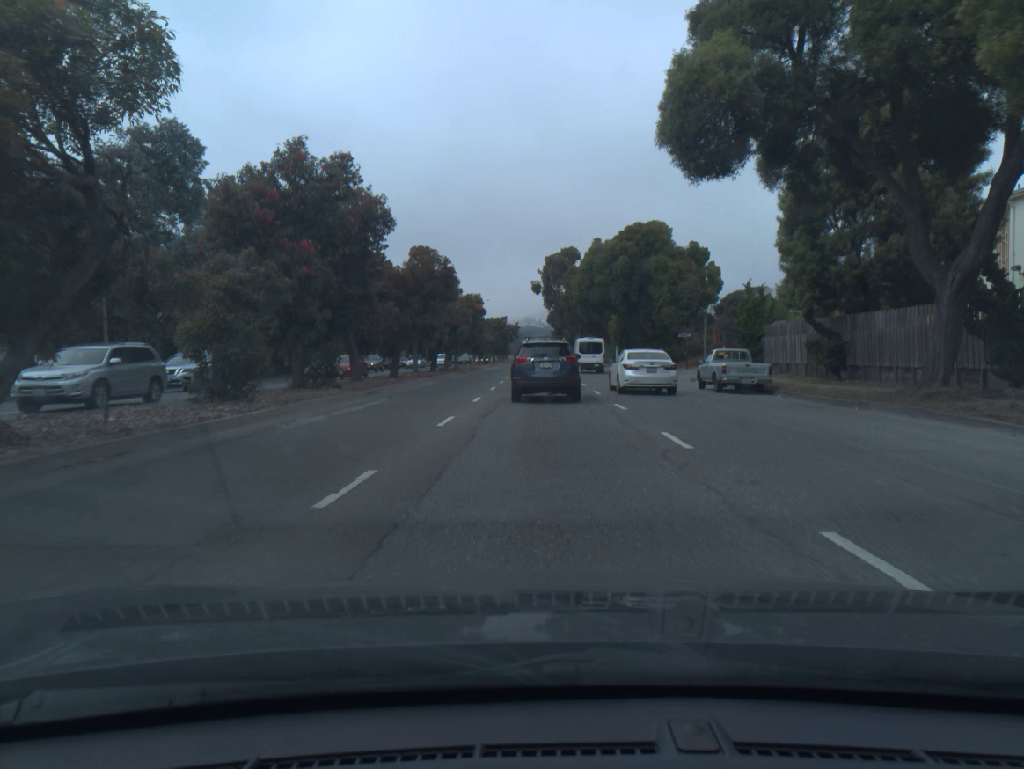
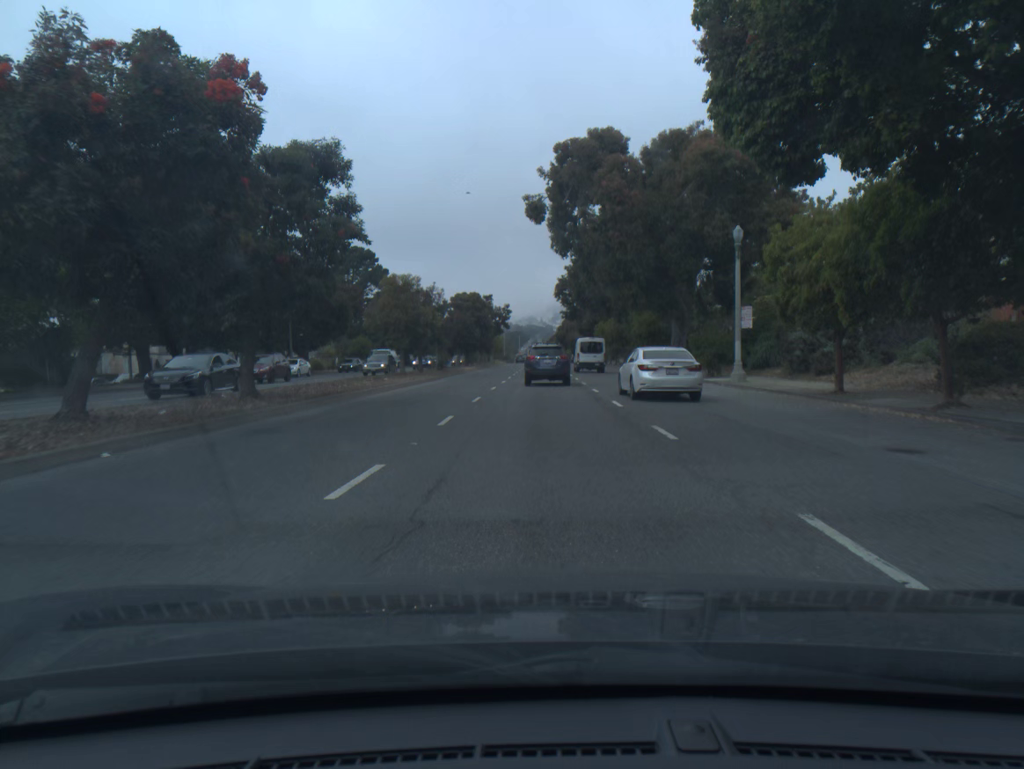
(0.0, +50.9) m; 0°
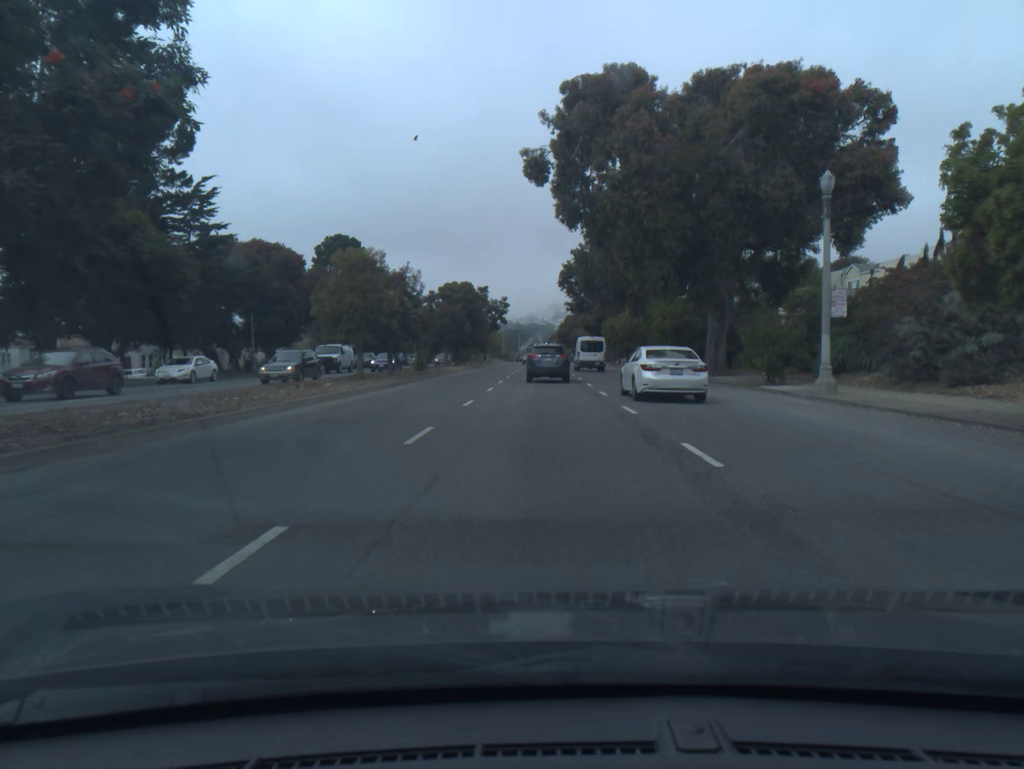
(0.0, +10.2) m; 0°
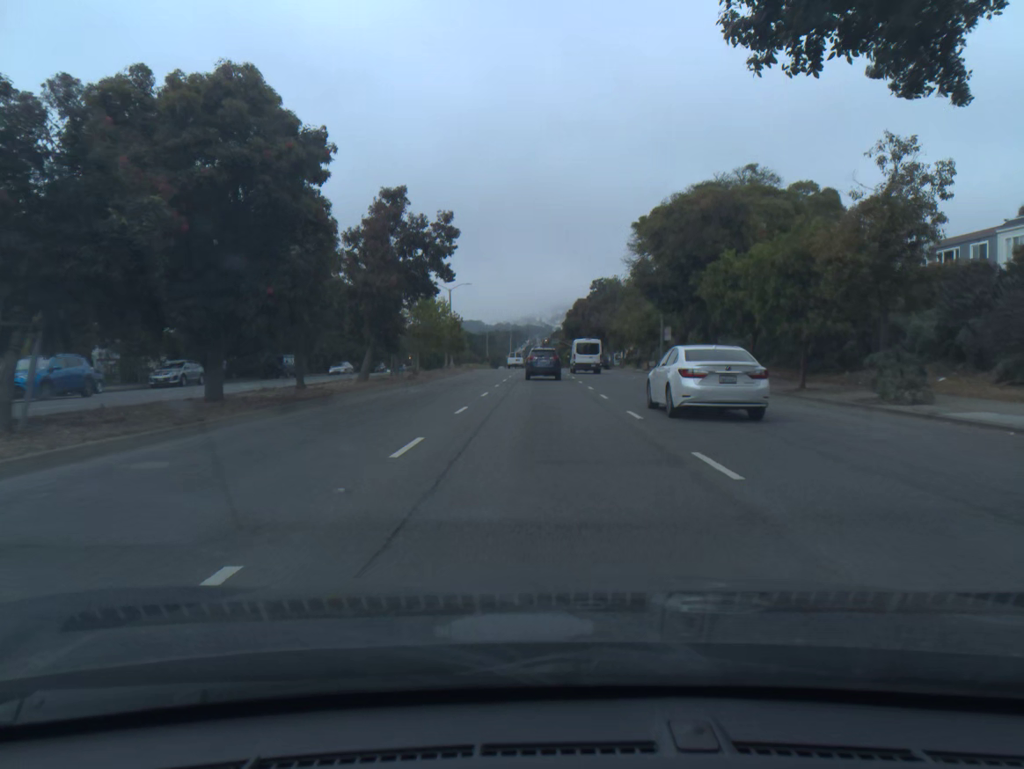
(0.0, +52.2) m; 0°
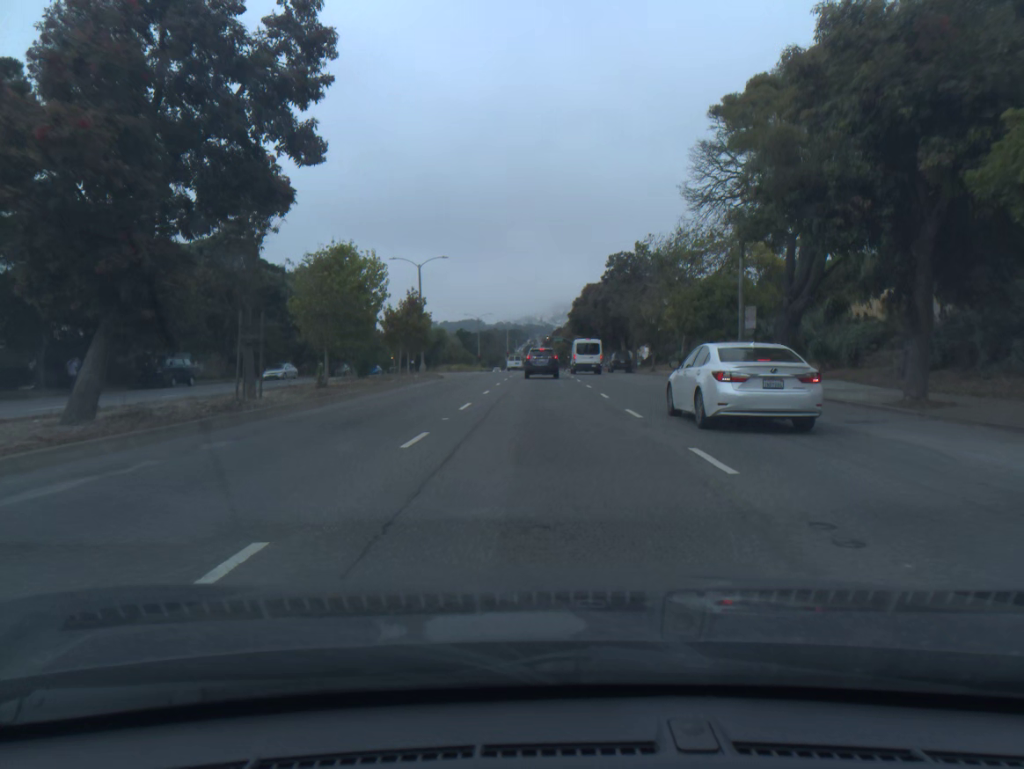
(0.0, +21.0) m; 0°
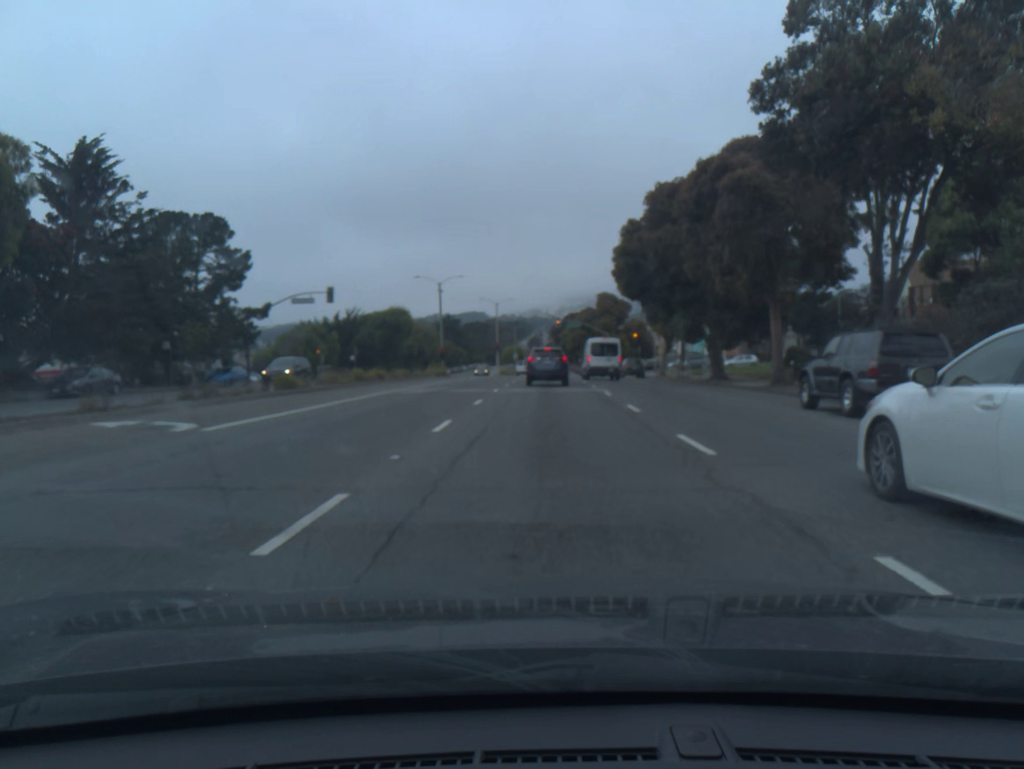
(-0.1, +49.6) m; 0°
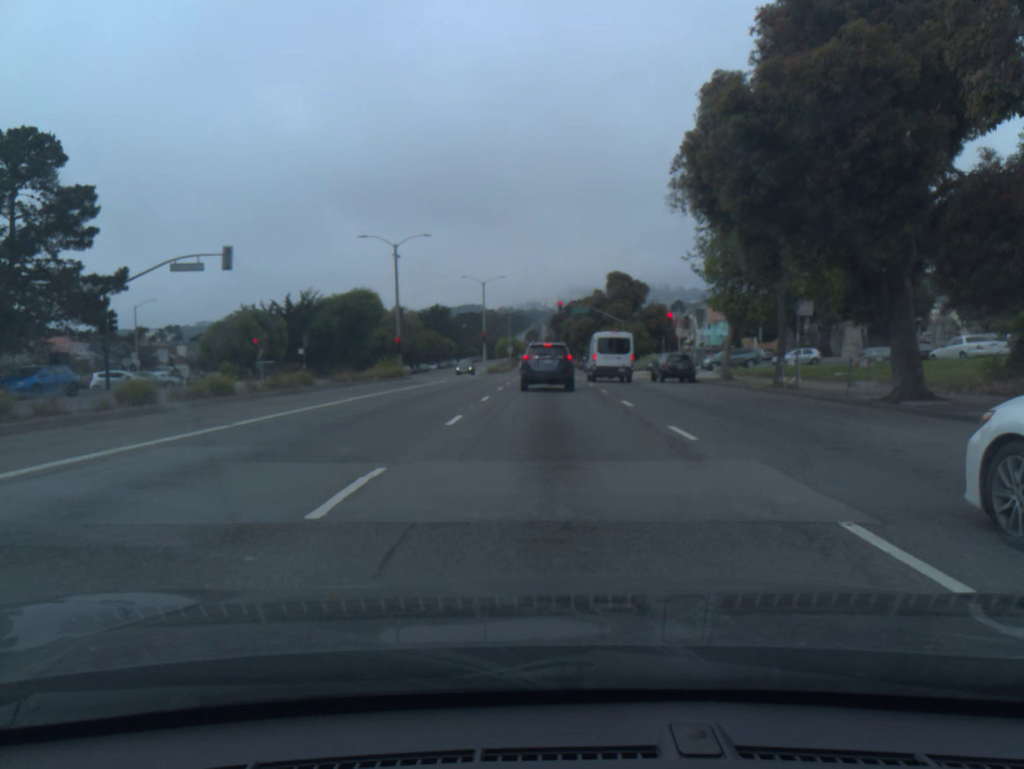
(0.0, +21.0) m; 0°
